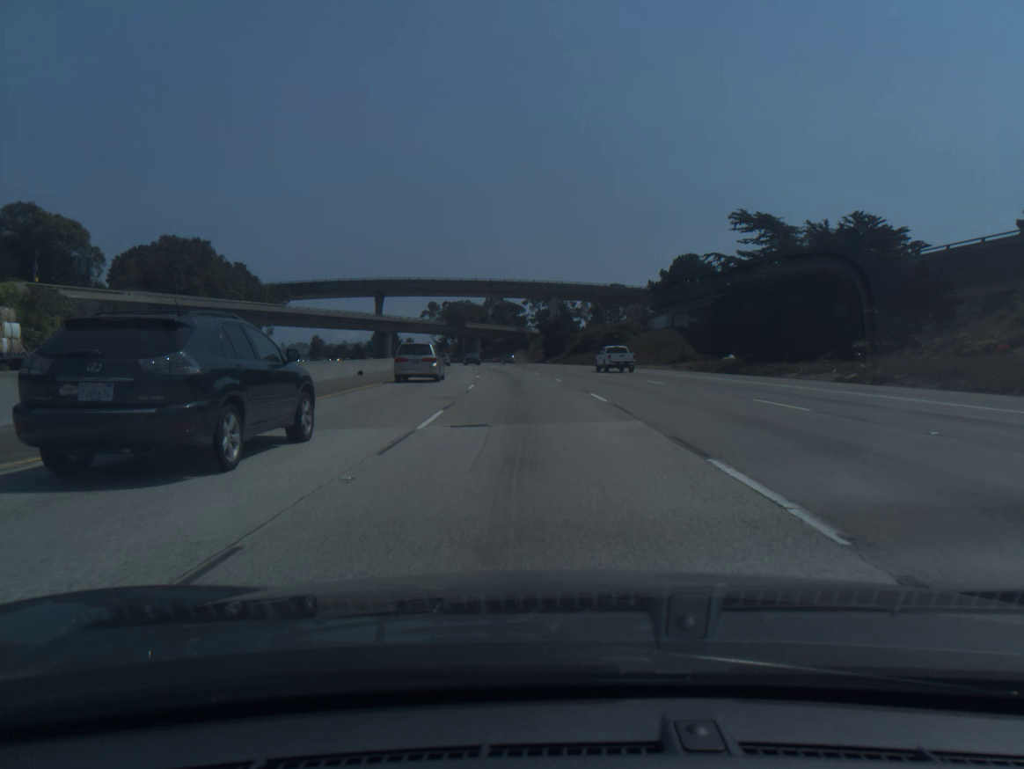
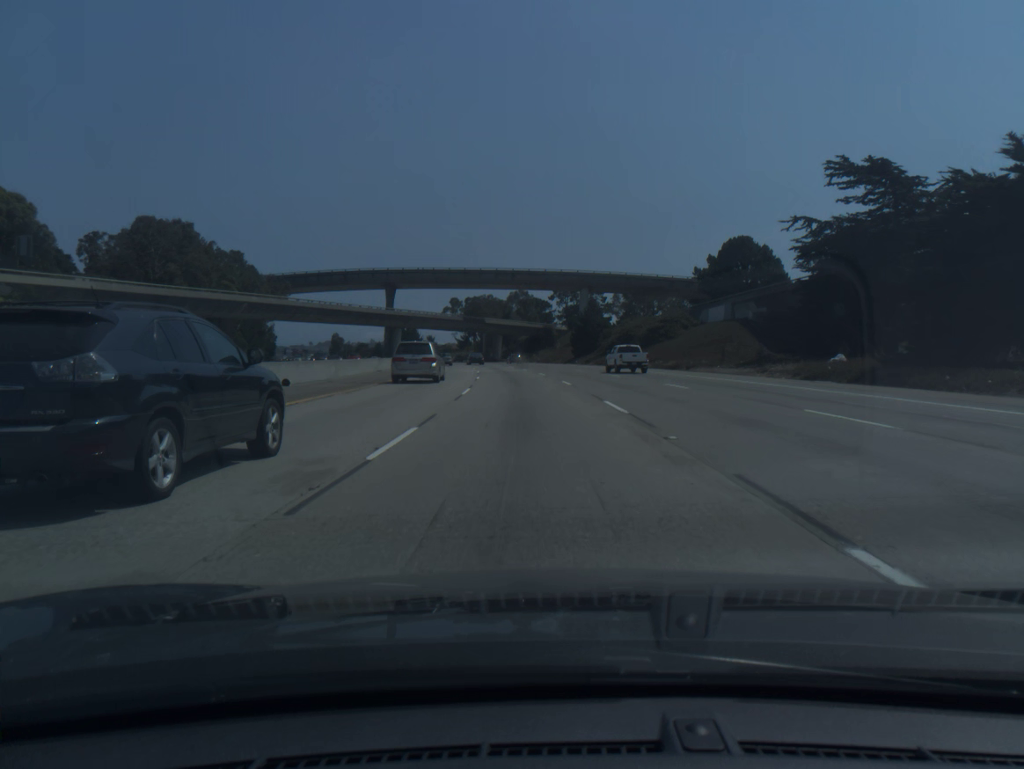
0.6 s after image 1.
(-0.3, +18.4) m; -2°
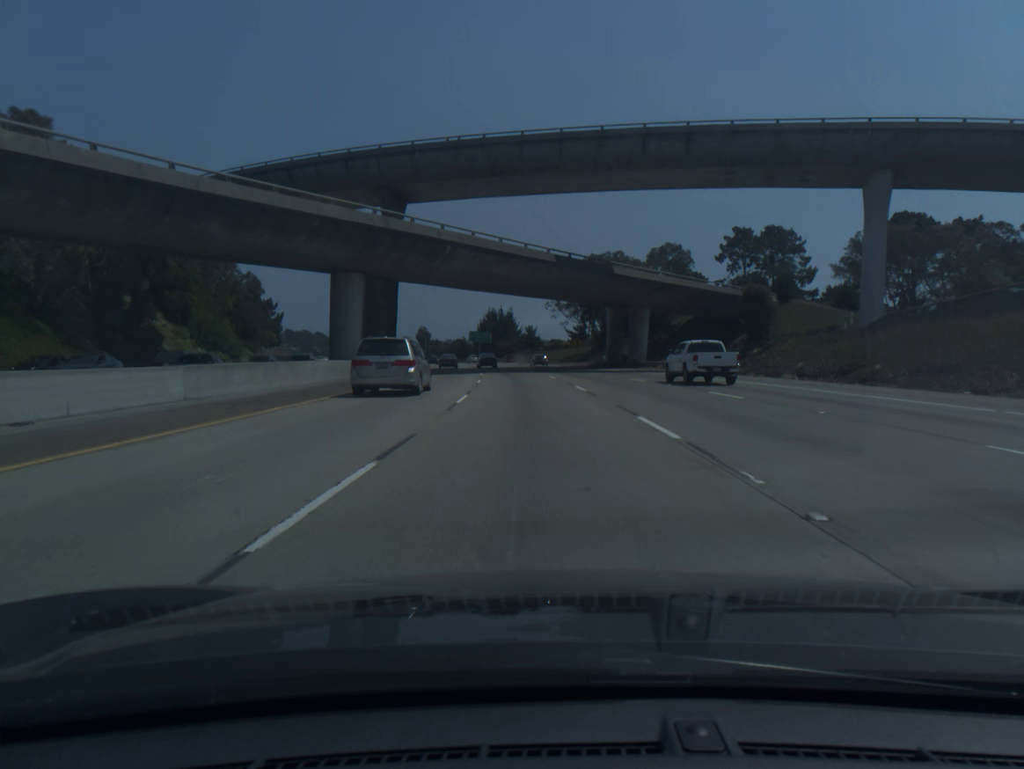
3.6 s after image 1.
(-7.3, +91.9) m; -9°
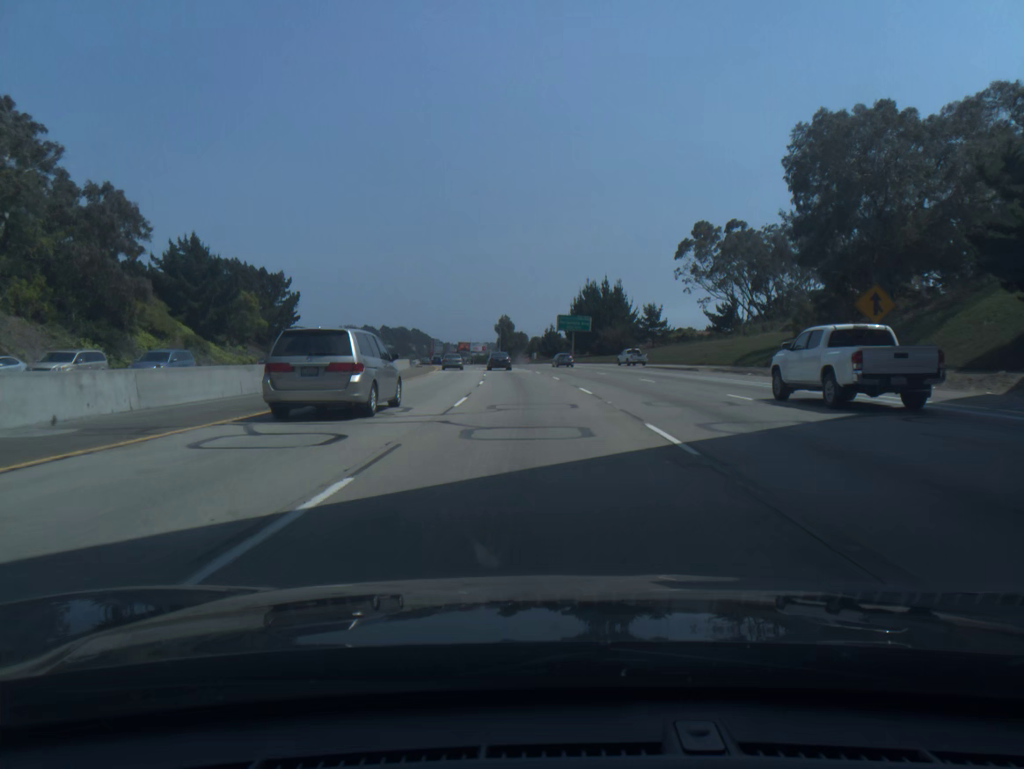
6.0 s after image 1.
(-4.4, +74.2) m; -7°
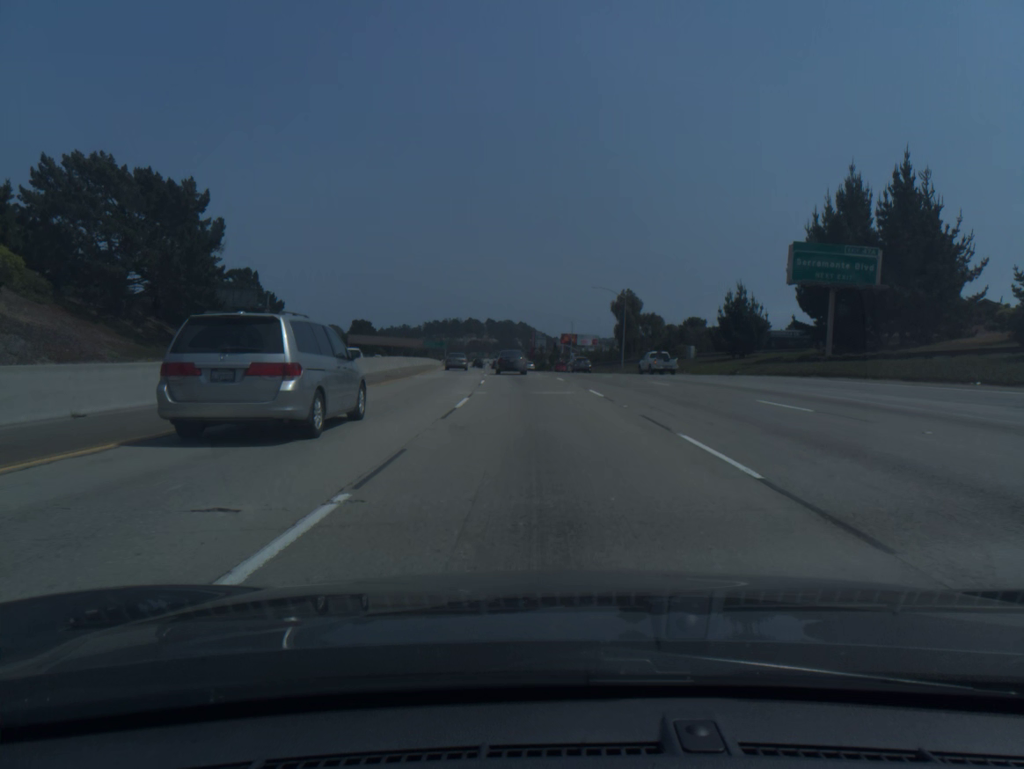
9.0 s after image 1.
(-6.4, +88.8) m; -8°
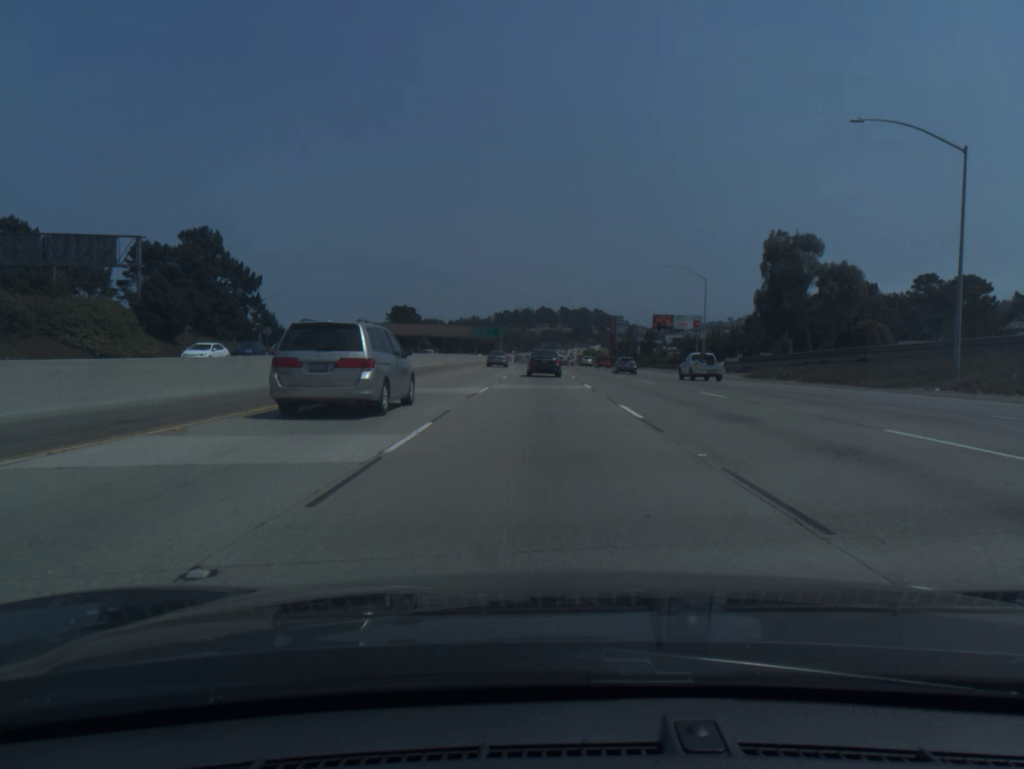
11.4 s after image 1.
(-3.3, +65.7) m; -5°
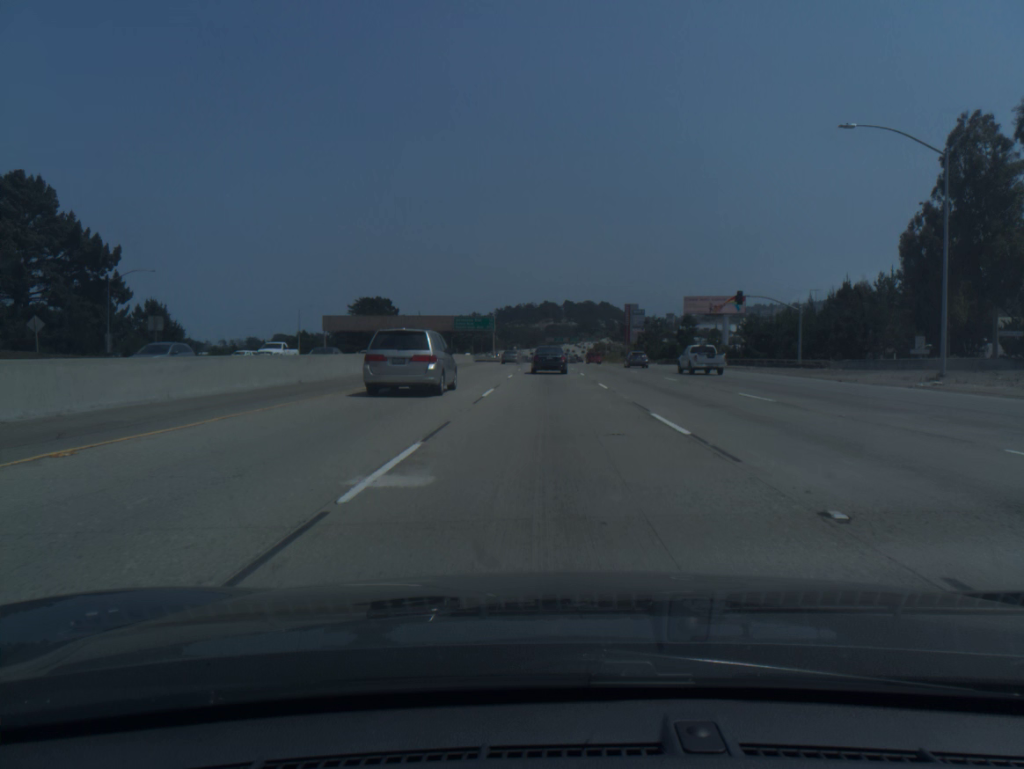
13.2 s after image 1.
(-0.5, +47.1) m; 0°
